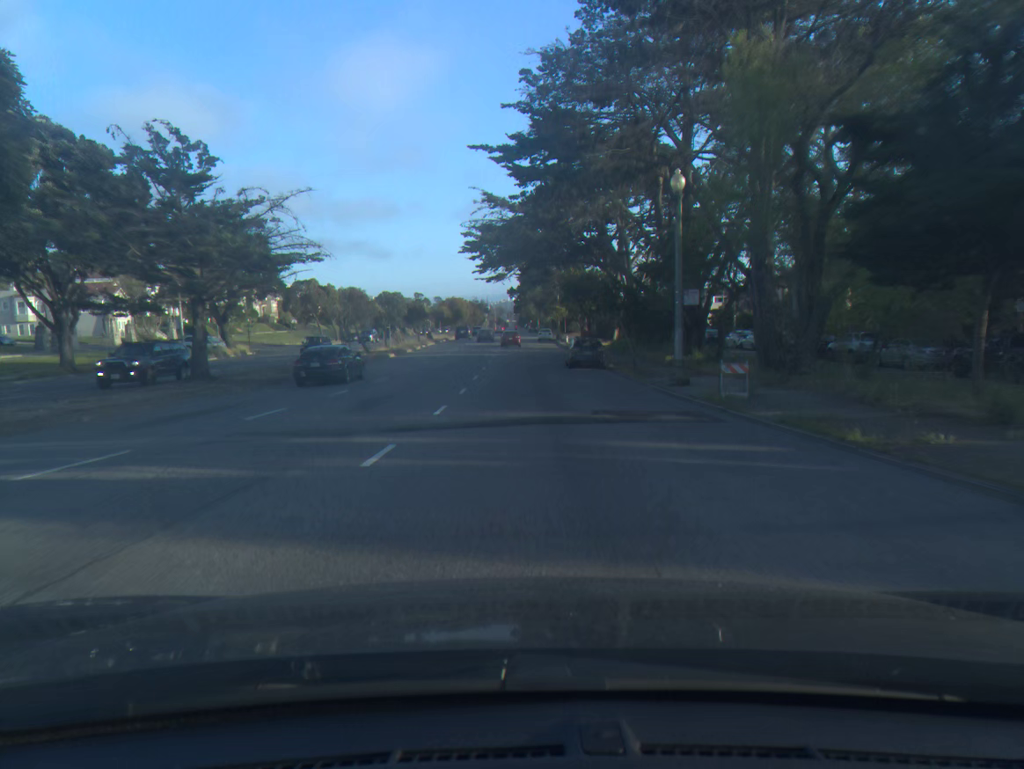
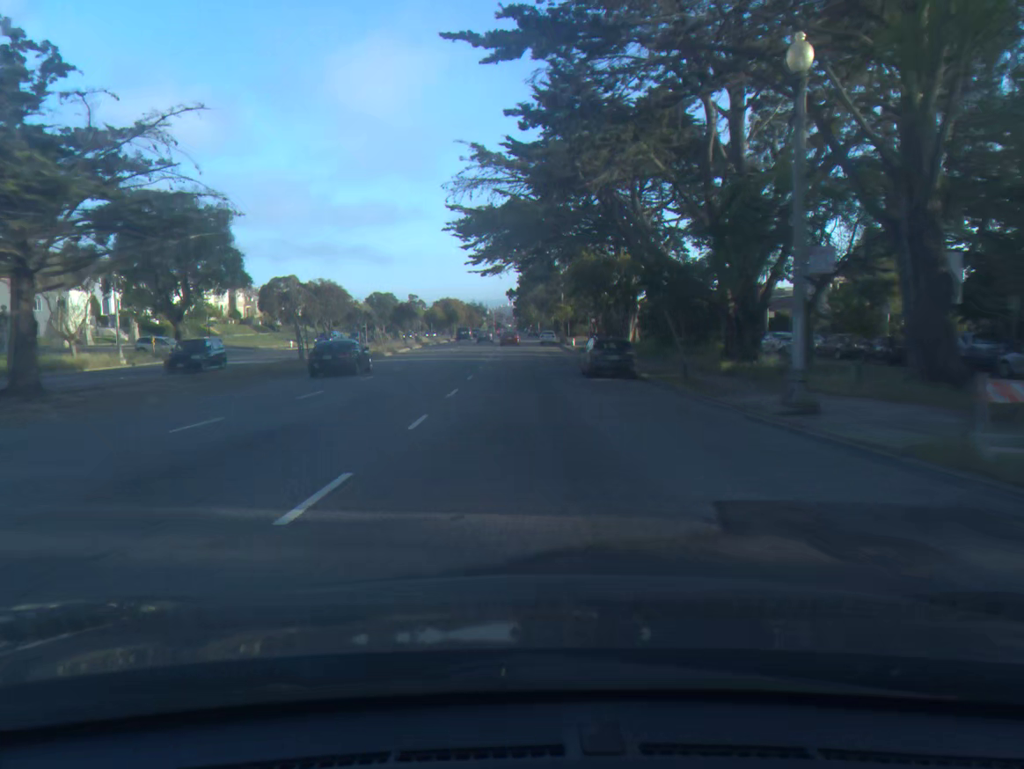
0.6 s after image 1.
(0.0, +10.1) m; 0°
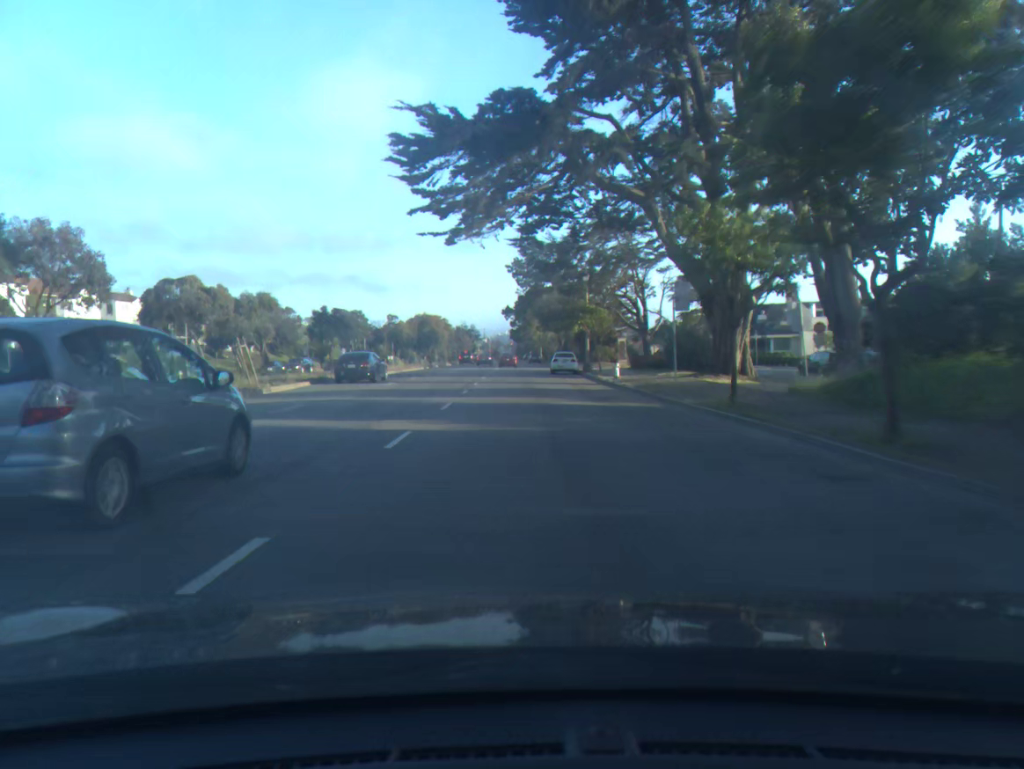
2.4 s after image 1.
(0.0, +30.9) m; 0°
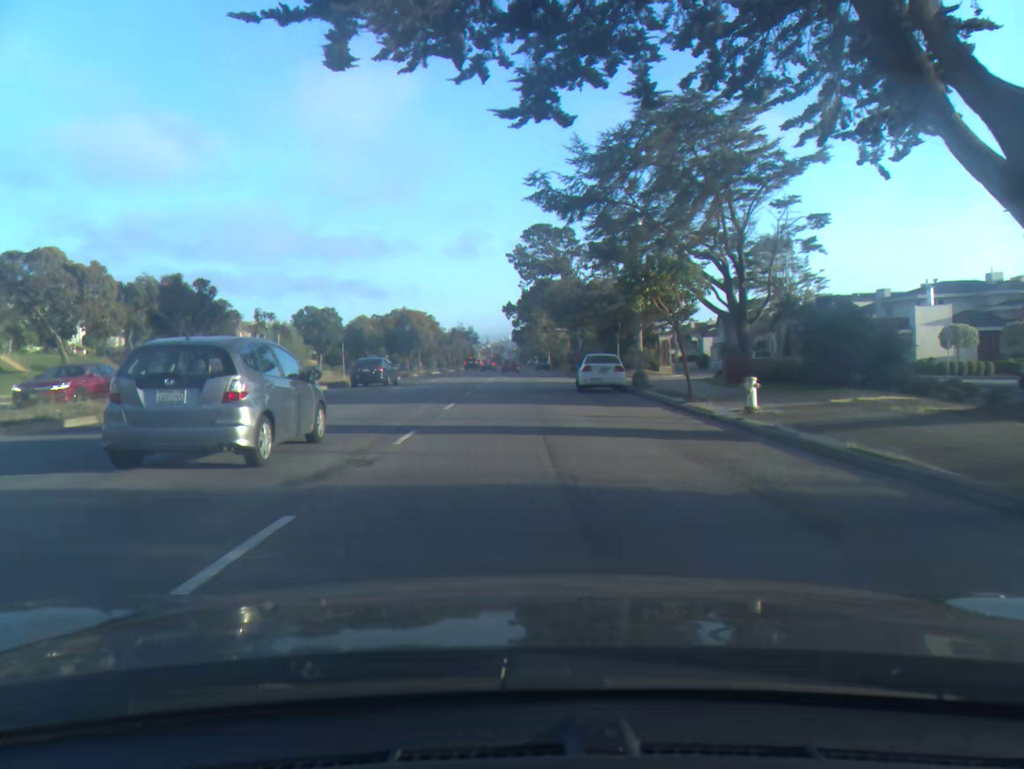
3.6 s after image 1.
(0.0, +21.0) m; 0°
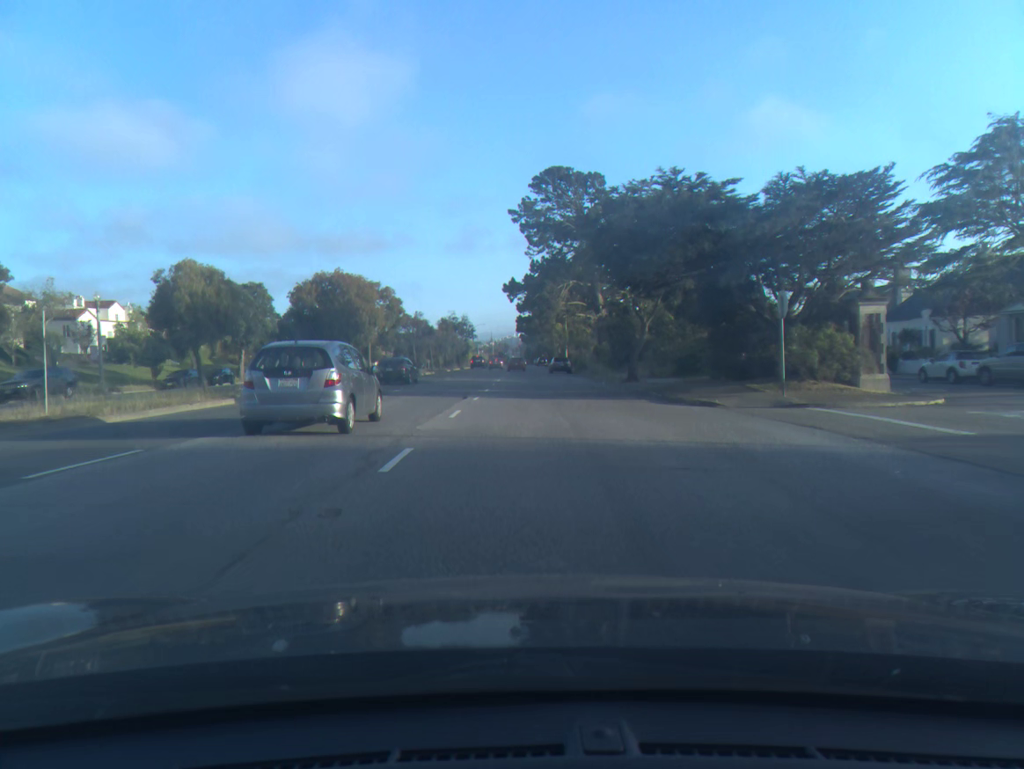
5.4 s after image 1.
(-0.2, +32.1) m; 0°
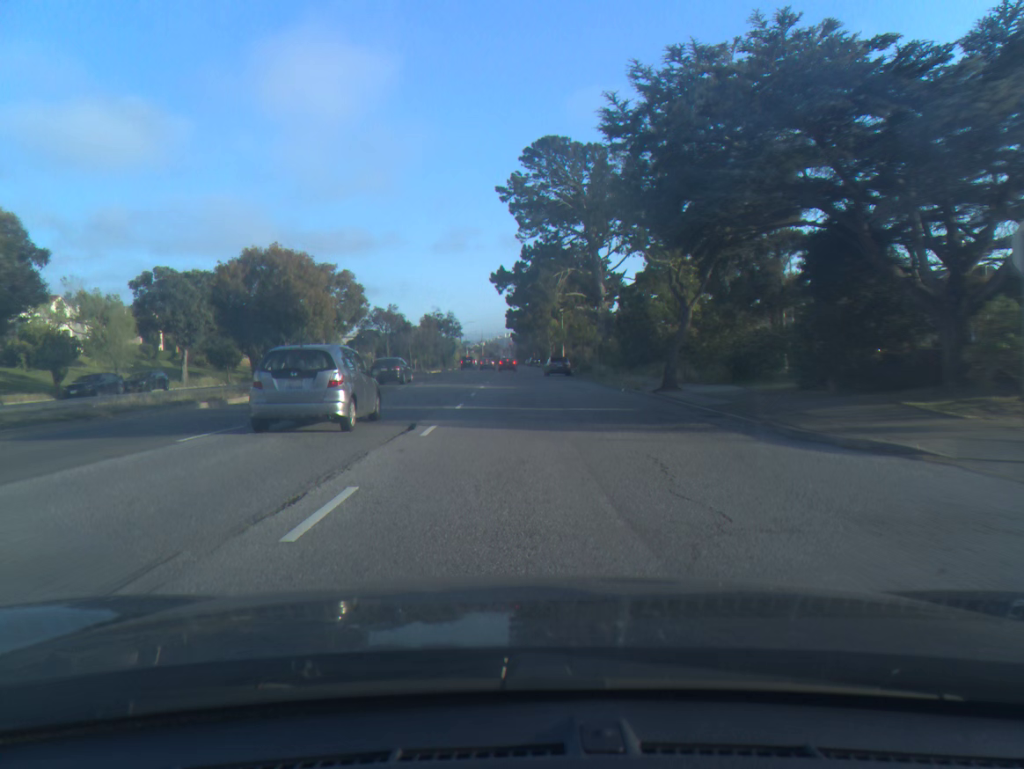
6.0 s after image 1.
(+0.1, +10.8) m; +1°
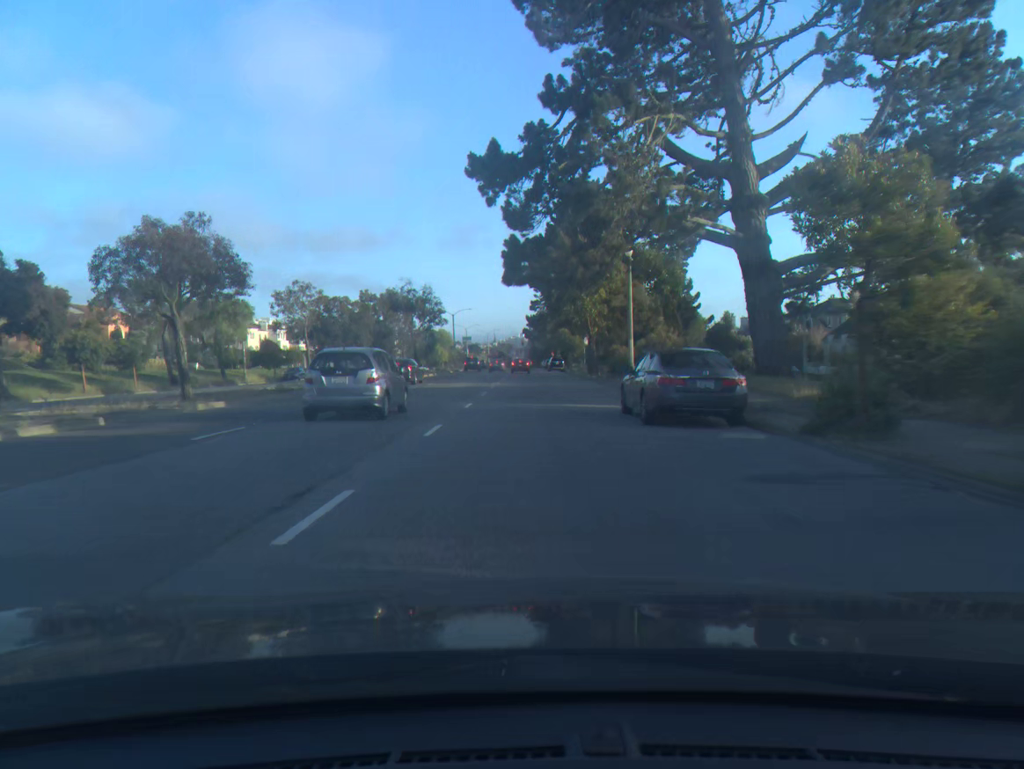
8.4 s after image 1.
(0.0, +43.3) m; -1°
